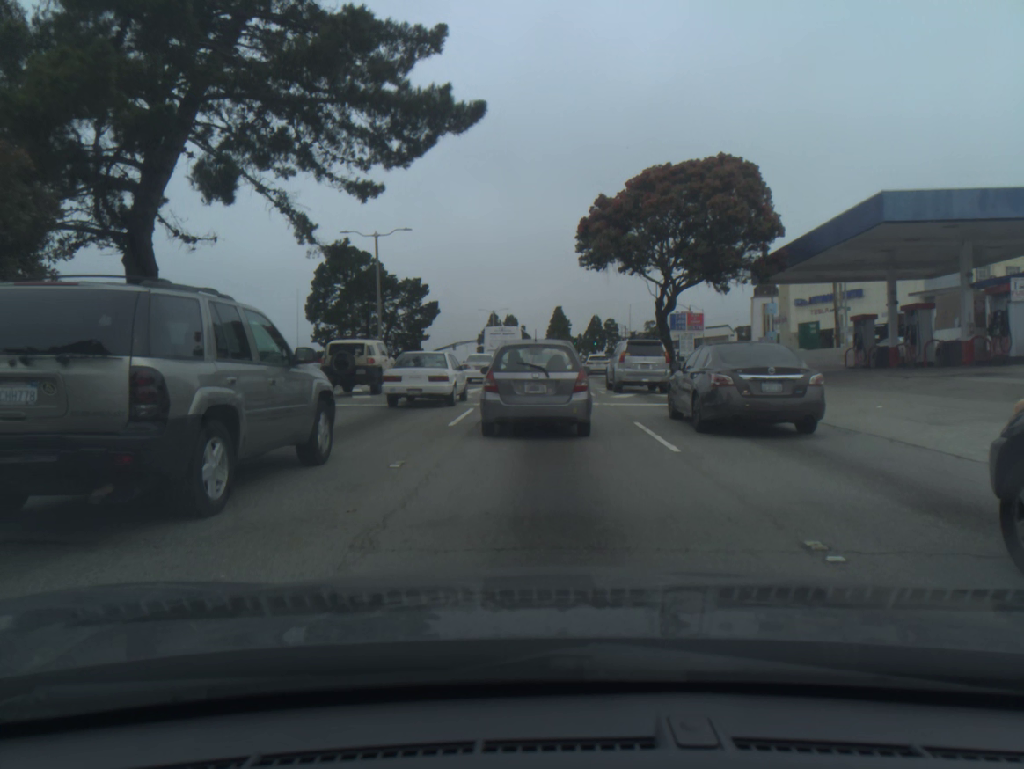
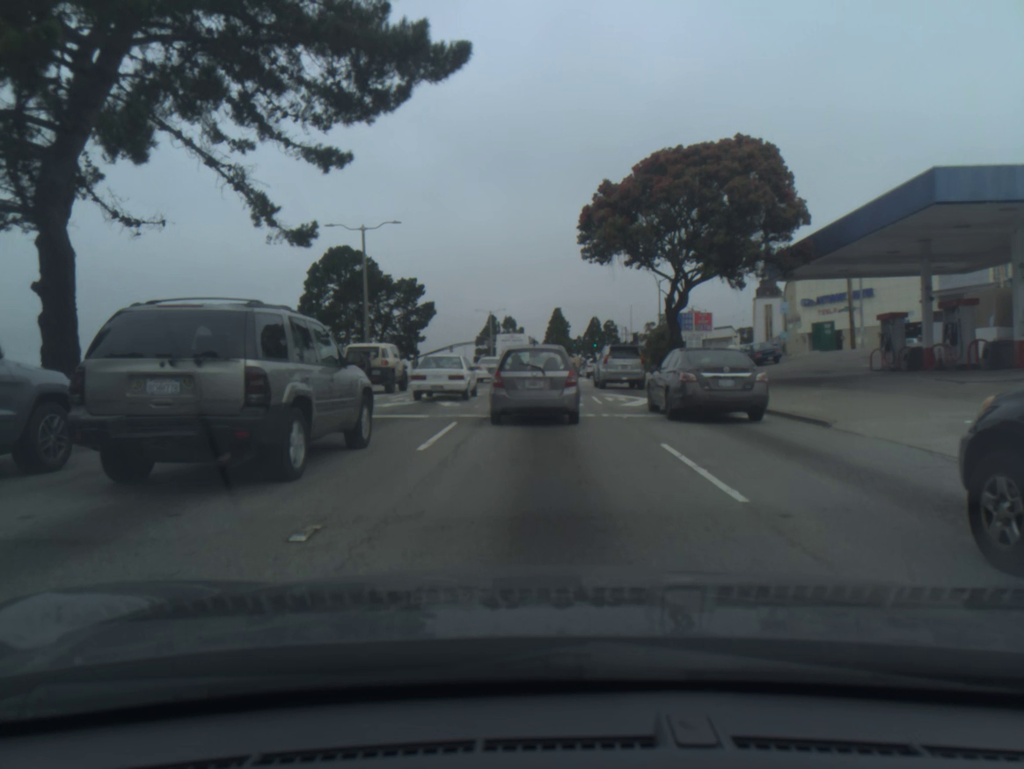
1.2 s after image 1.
(+0.1, +3.1) m; +1°
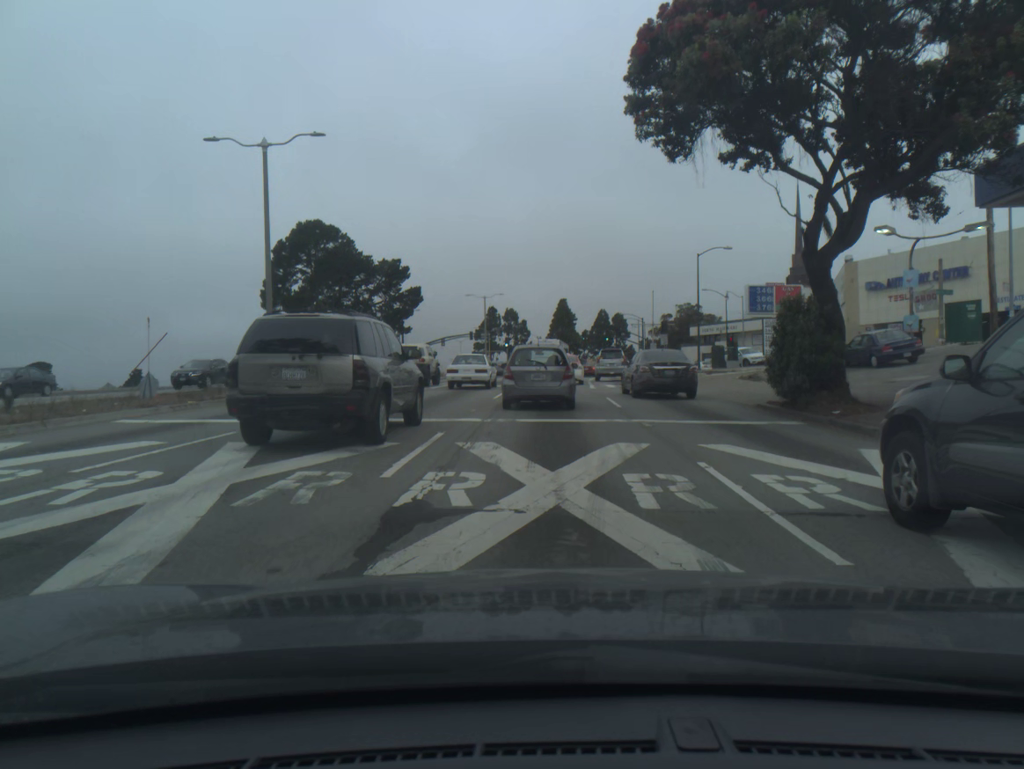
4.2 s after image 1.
(0.0, +16.7) m; 0°
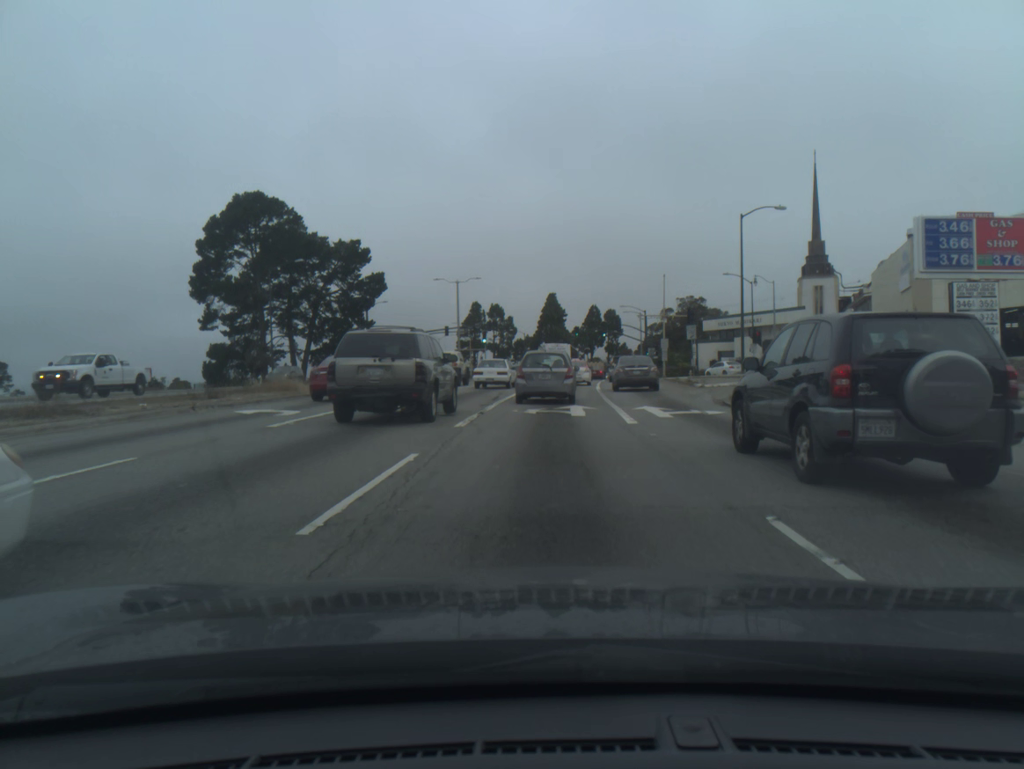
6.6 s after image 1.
(+0.1, +17.2) m; +1°
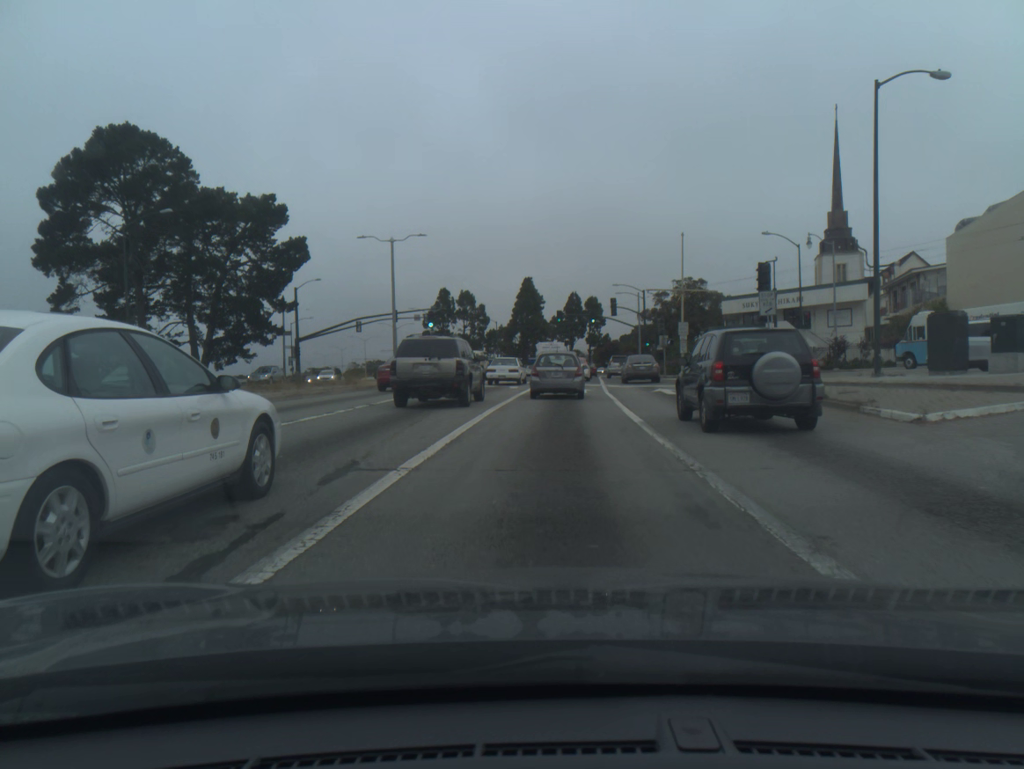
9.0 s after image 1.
(+0.3, +21.1) m; +2°
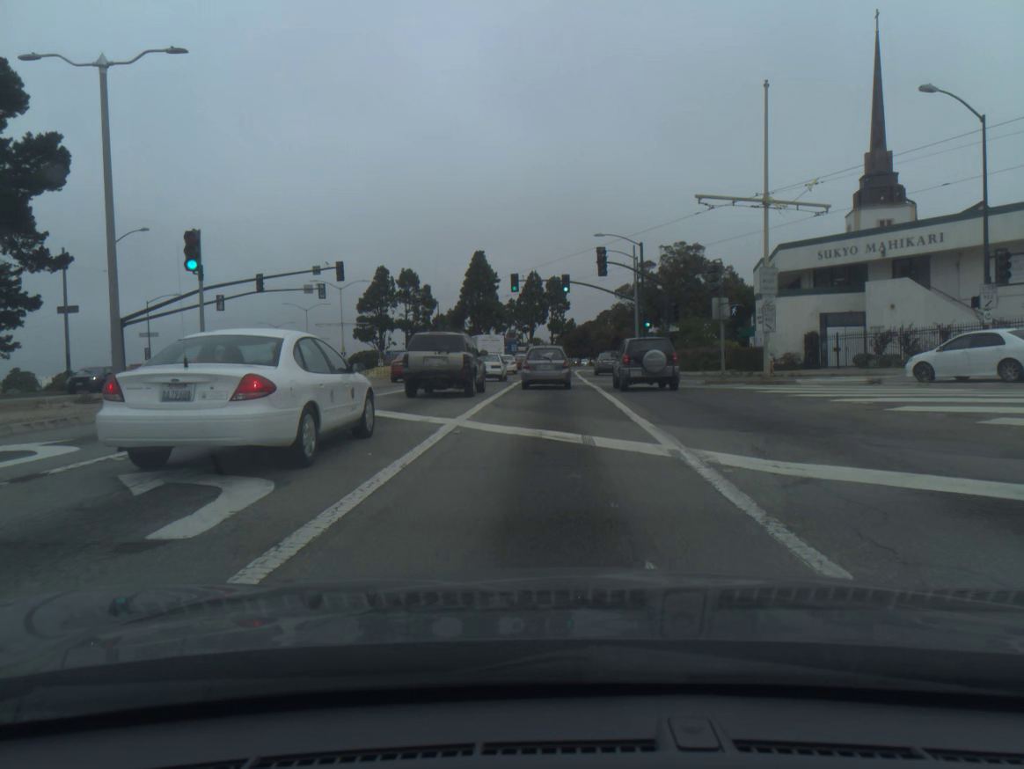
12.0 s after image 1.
(+0.8, +29.1) m; +3°
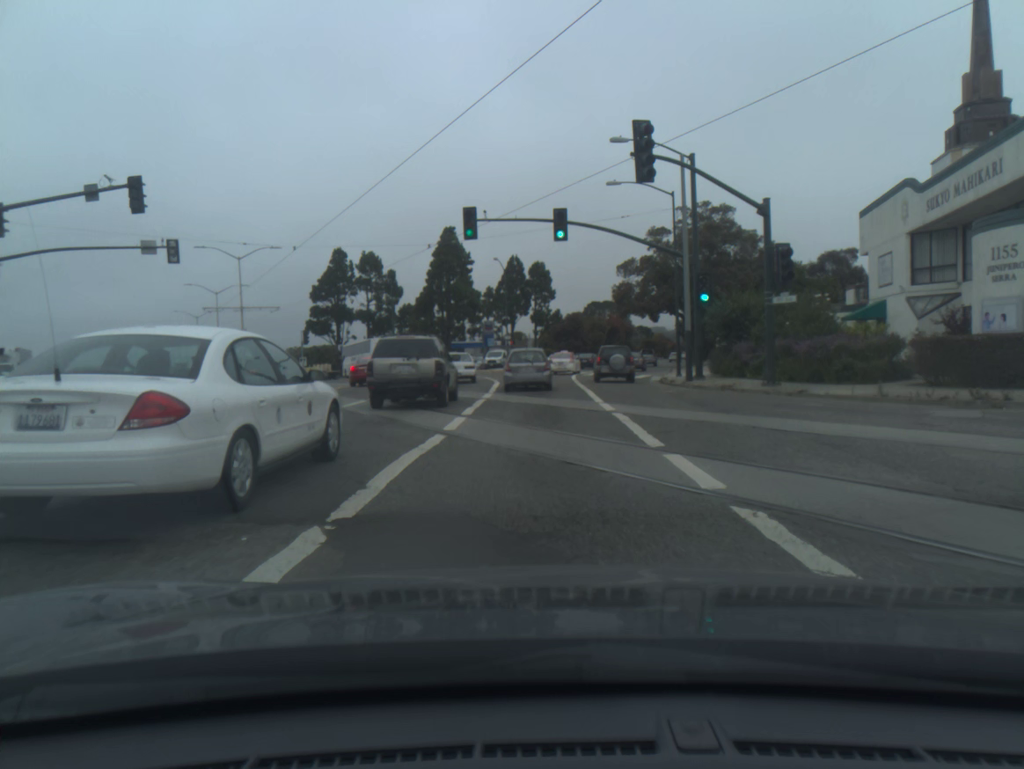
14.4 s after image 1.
(+0.2, +24.9) m; +2°
